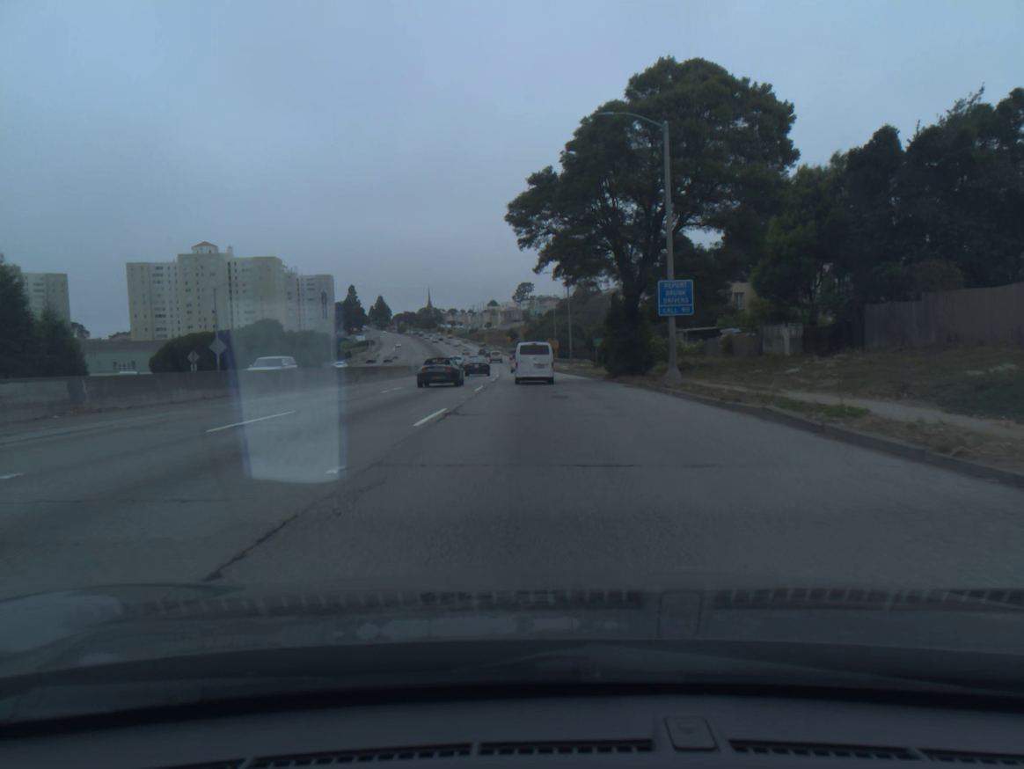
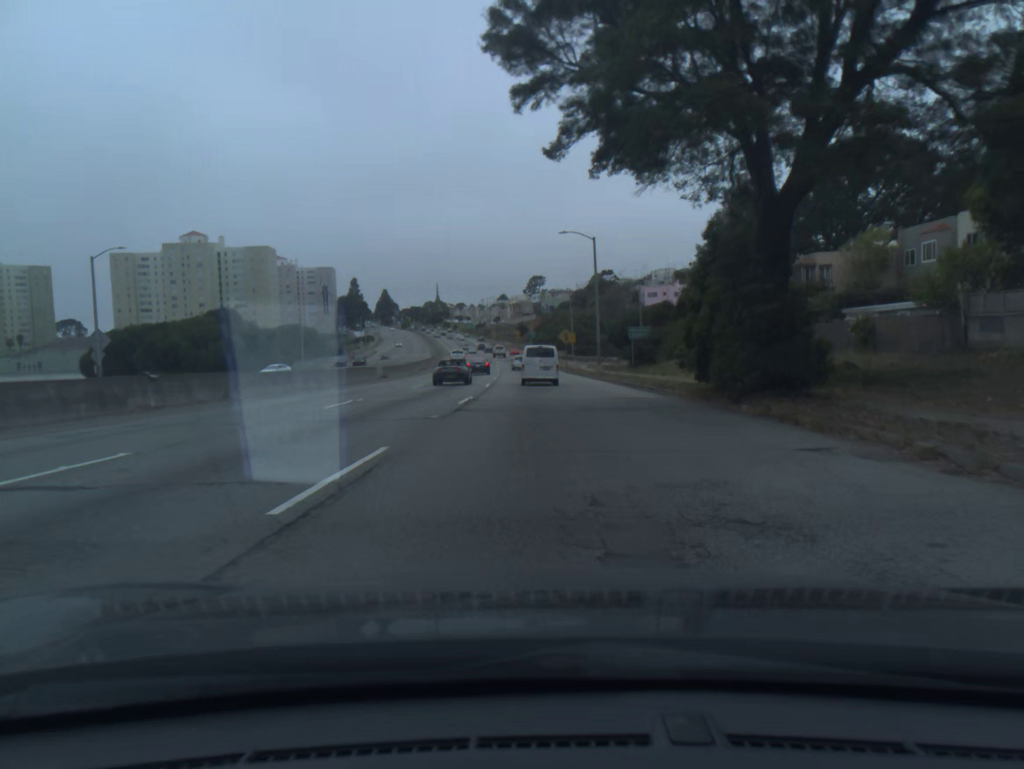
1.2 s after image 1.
(-0.1, +22.3) m; -1°
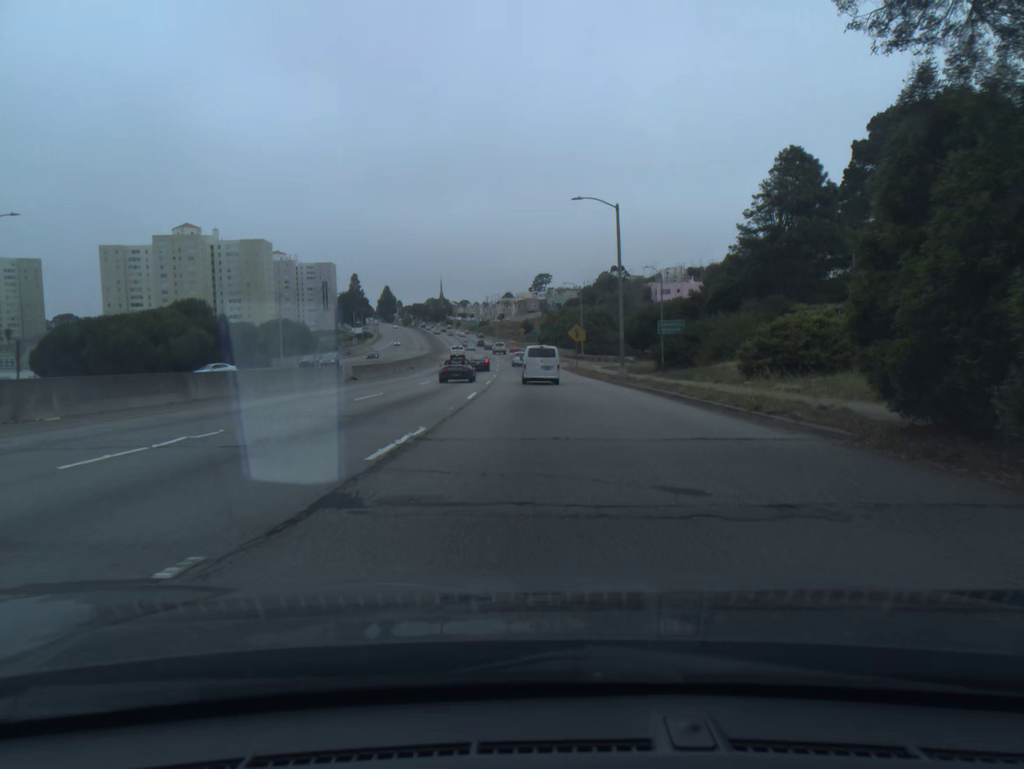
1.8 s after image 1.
(-0.1, +11.2) m; -1°
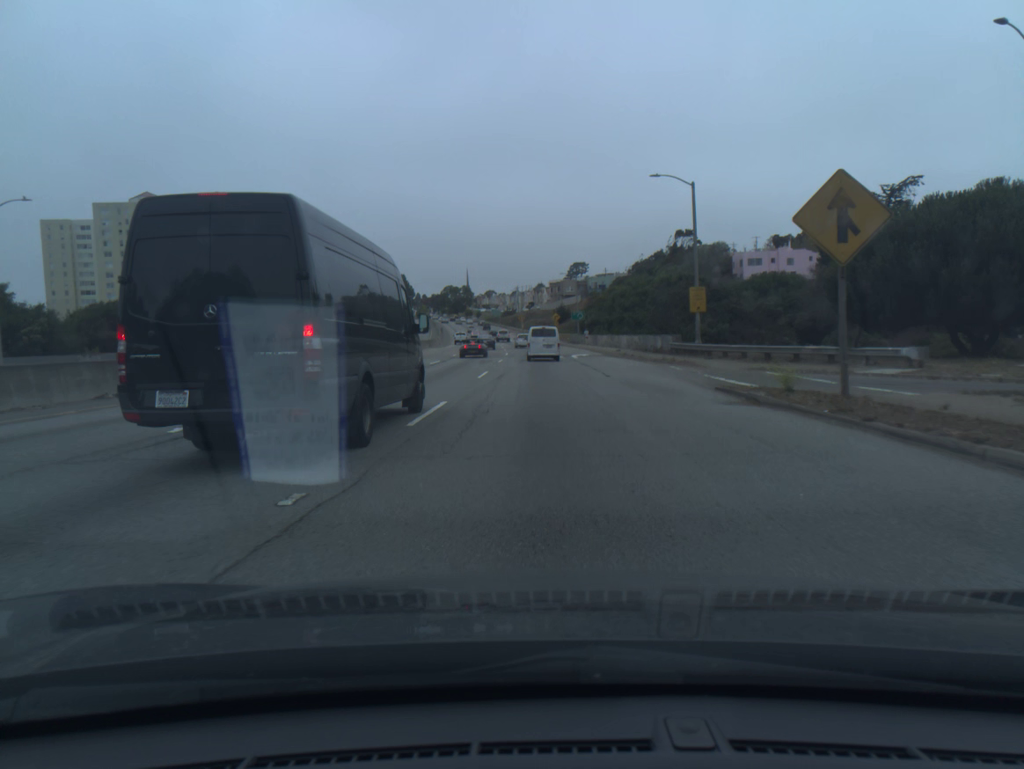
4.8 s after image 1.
(-1.0, +57.2) m; -2°
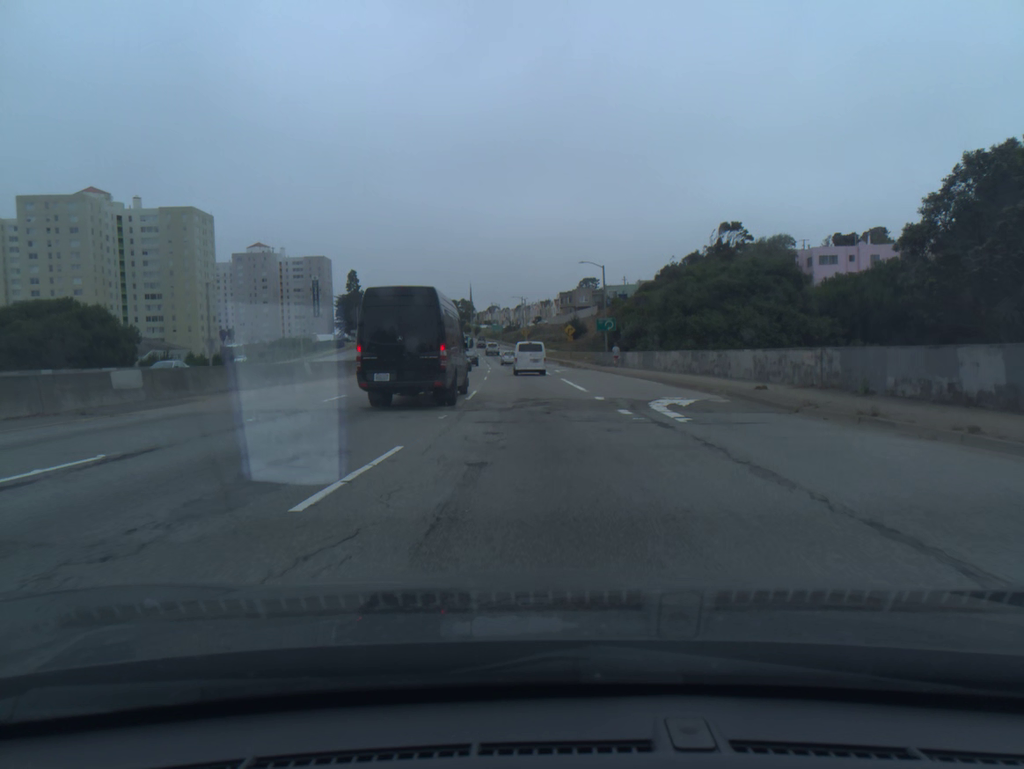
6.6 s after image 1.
(-0.1, +35.1) m; 0°
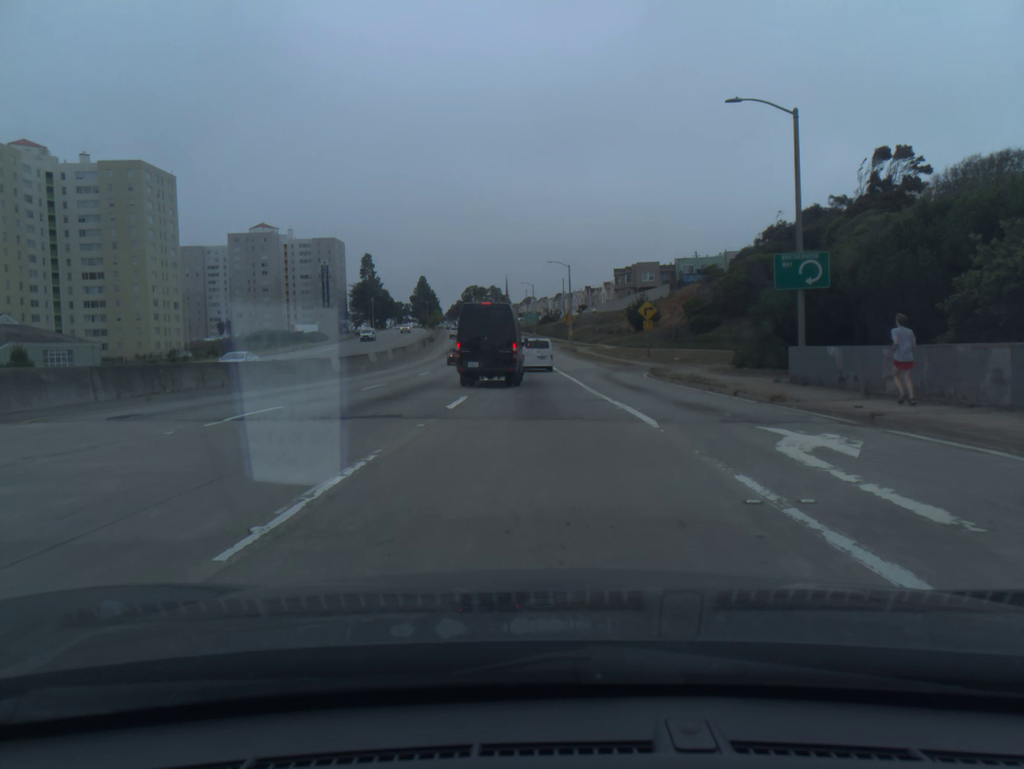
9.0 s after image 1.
(-1.2, +46.8) m; -3°
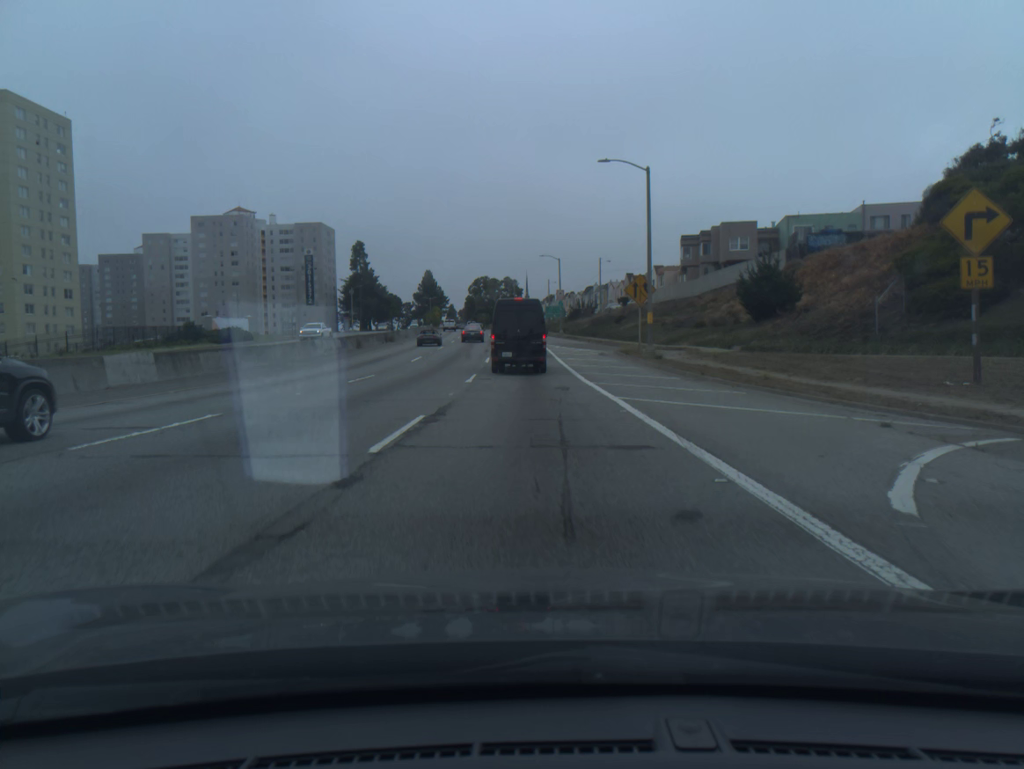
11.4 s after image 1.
(-0.6, +46.0) m; -1°
